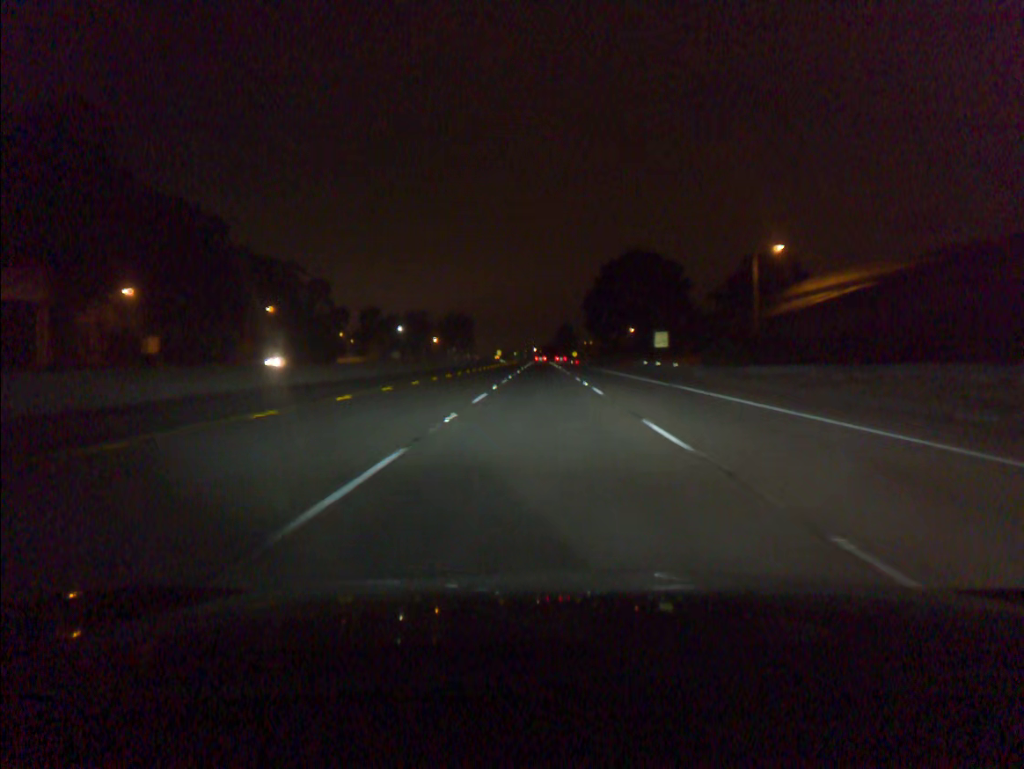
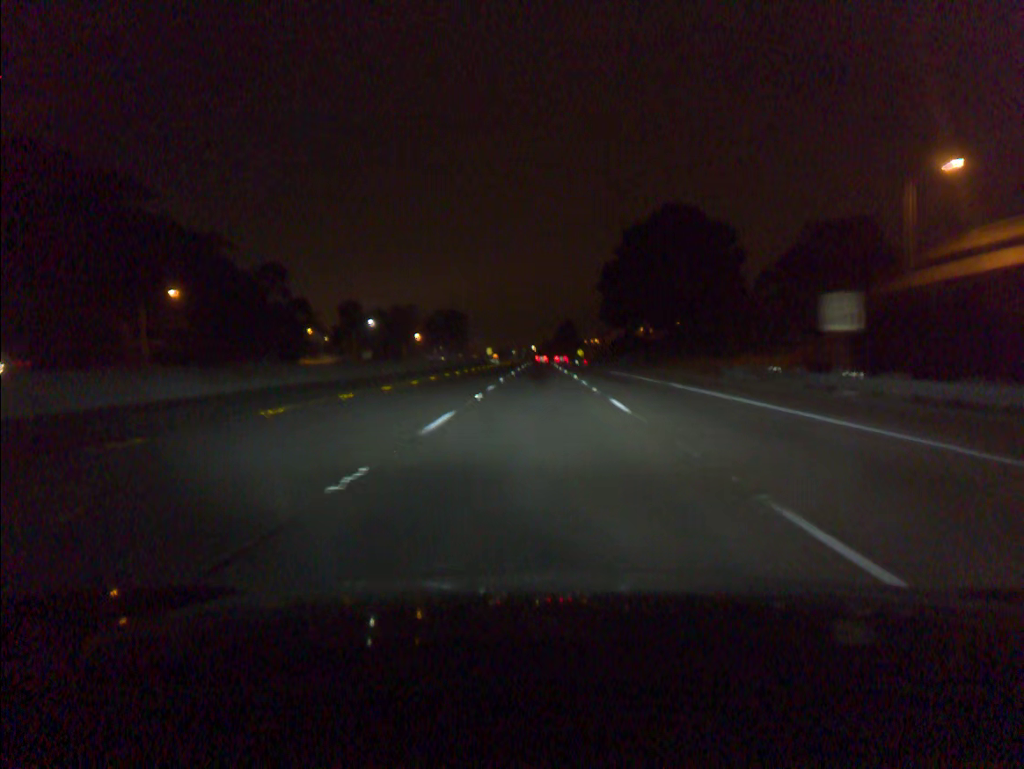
(0.0, +36.7) m; 0°
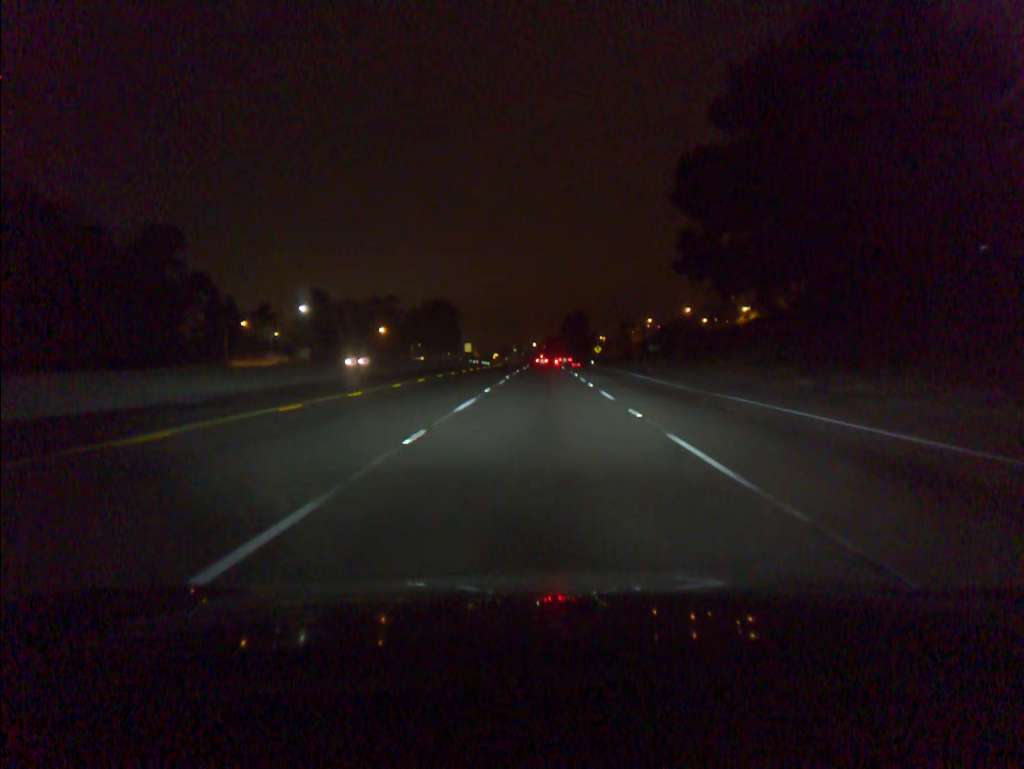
(-0.1, +55.1) m; 0°
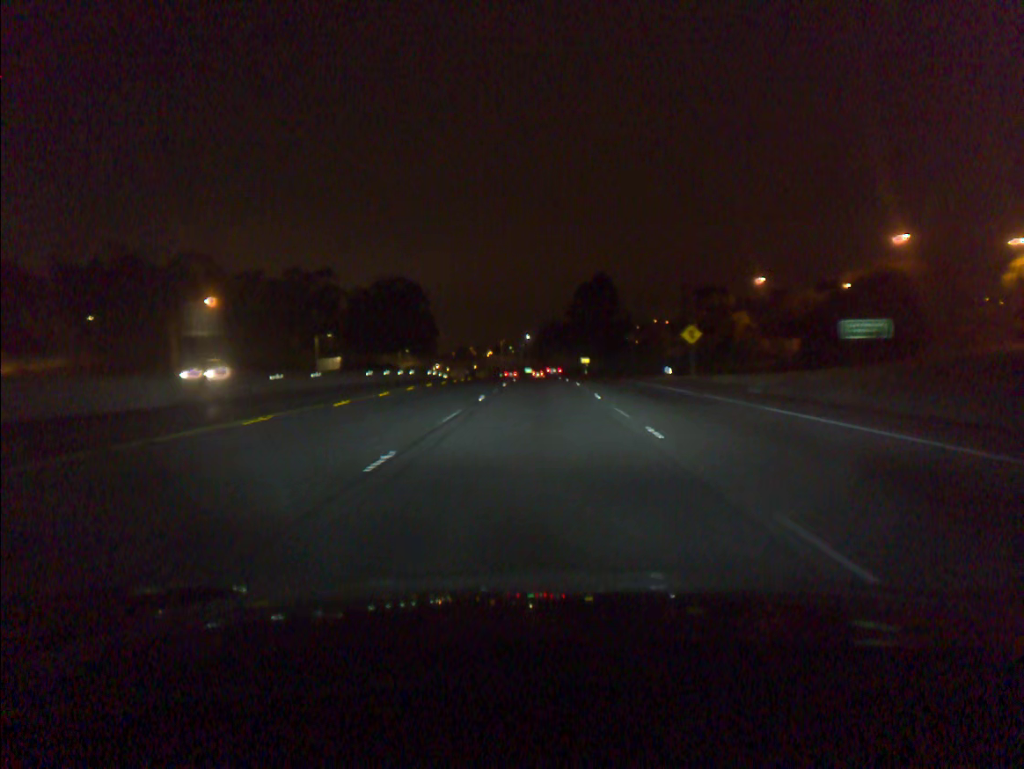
(+0.1, +91.7) m; 0°
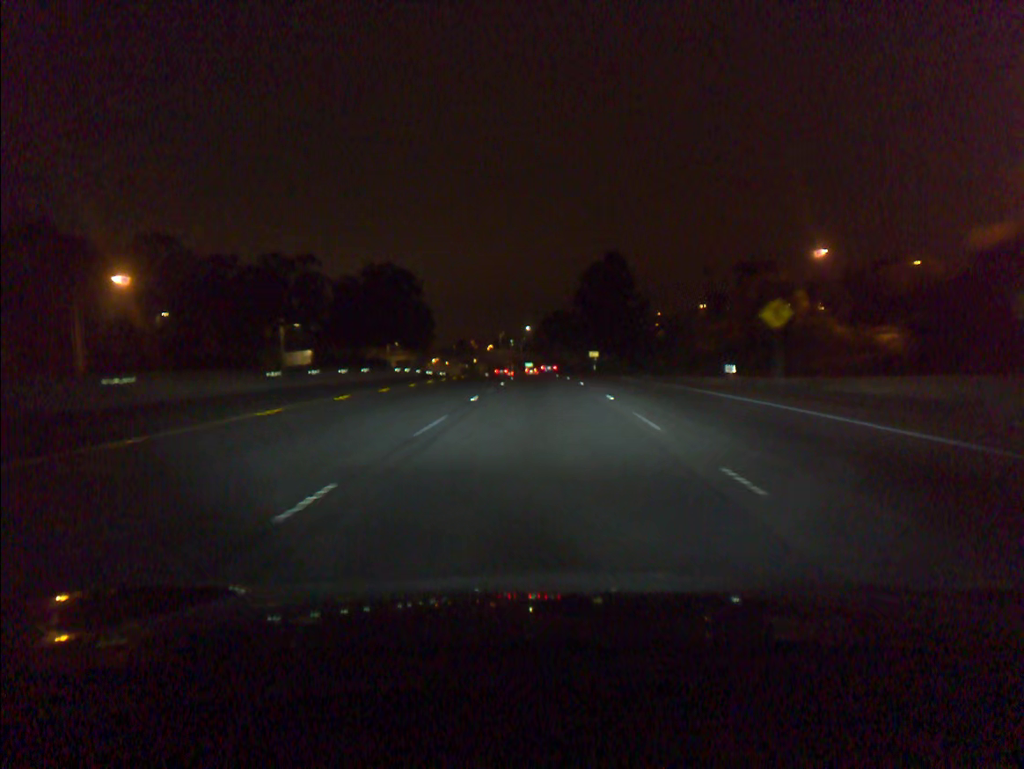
(0.0, +18.4) m; 0°
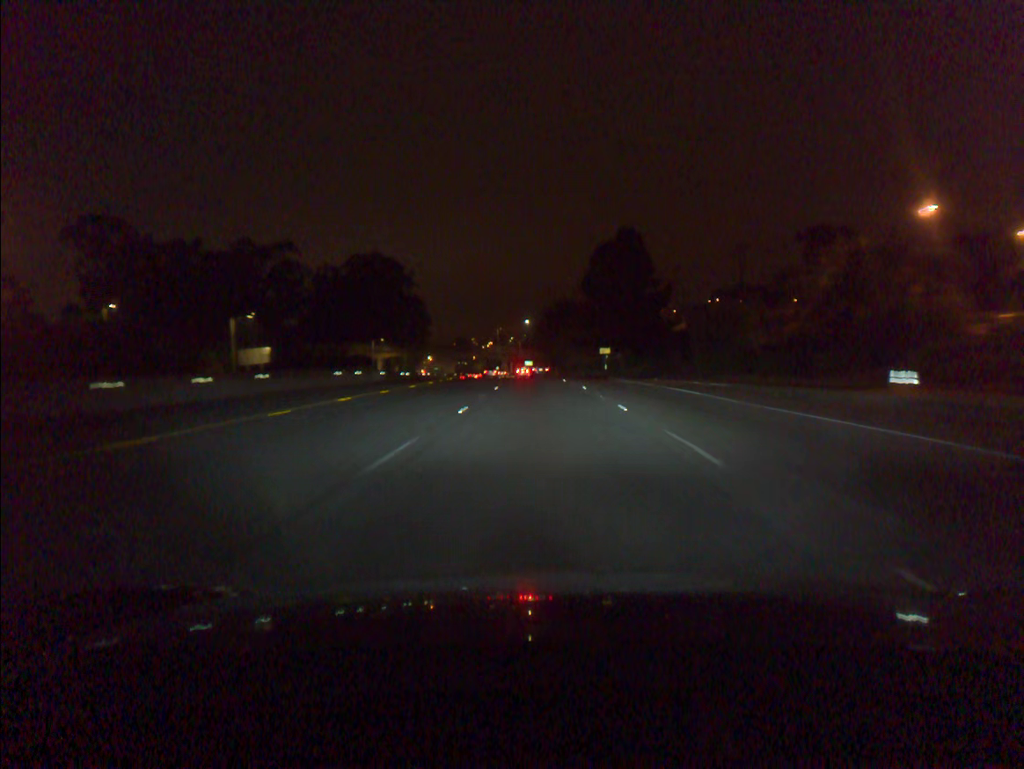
(0.0, +18.3) m; 0°
